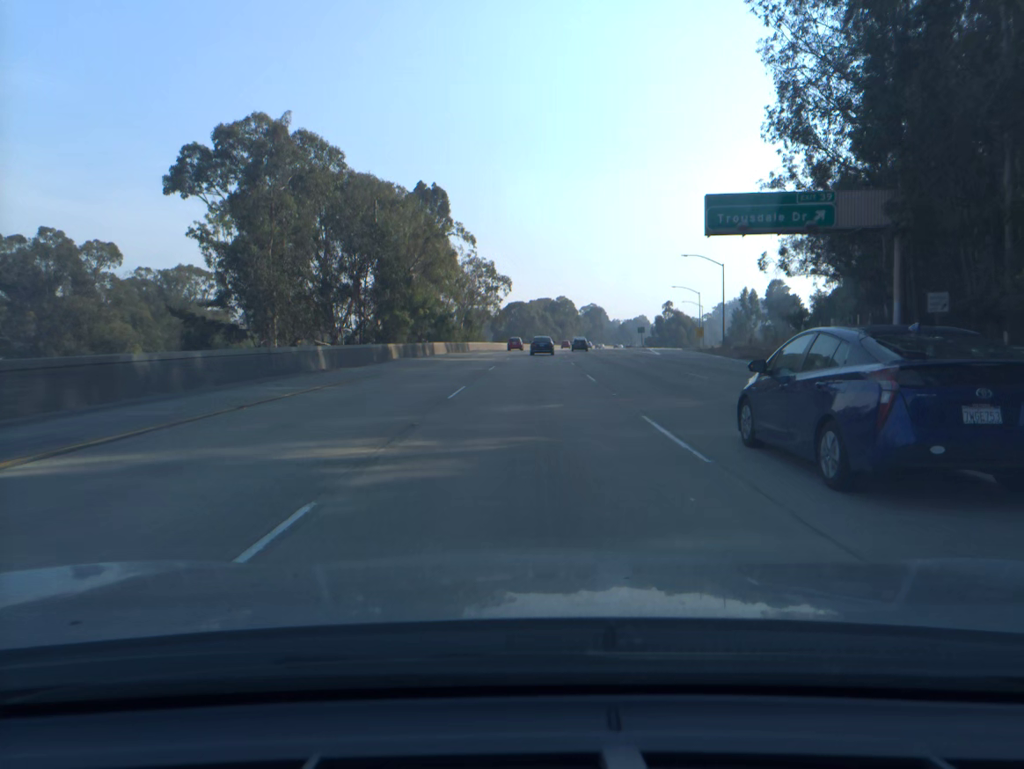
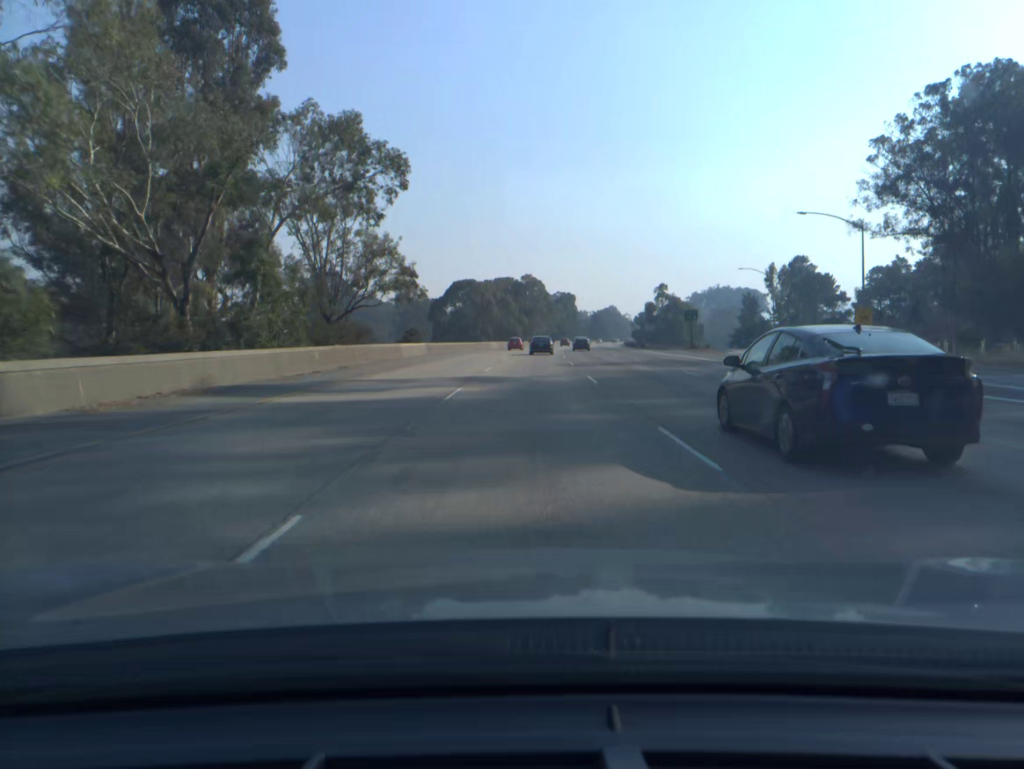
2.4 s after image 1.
(+1.8, +73.4) m; +3°
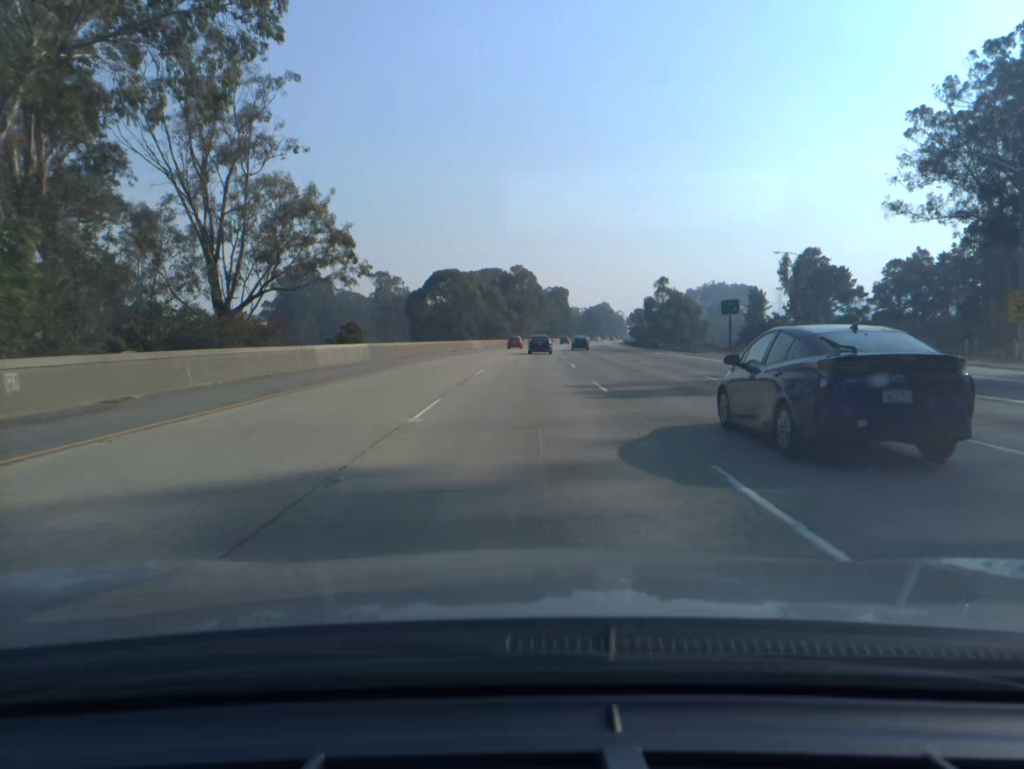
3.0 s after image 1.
(+0.1, +18.4) m; +1°
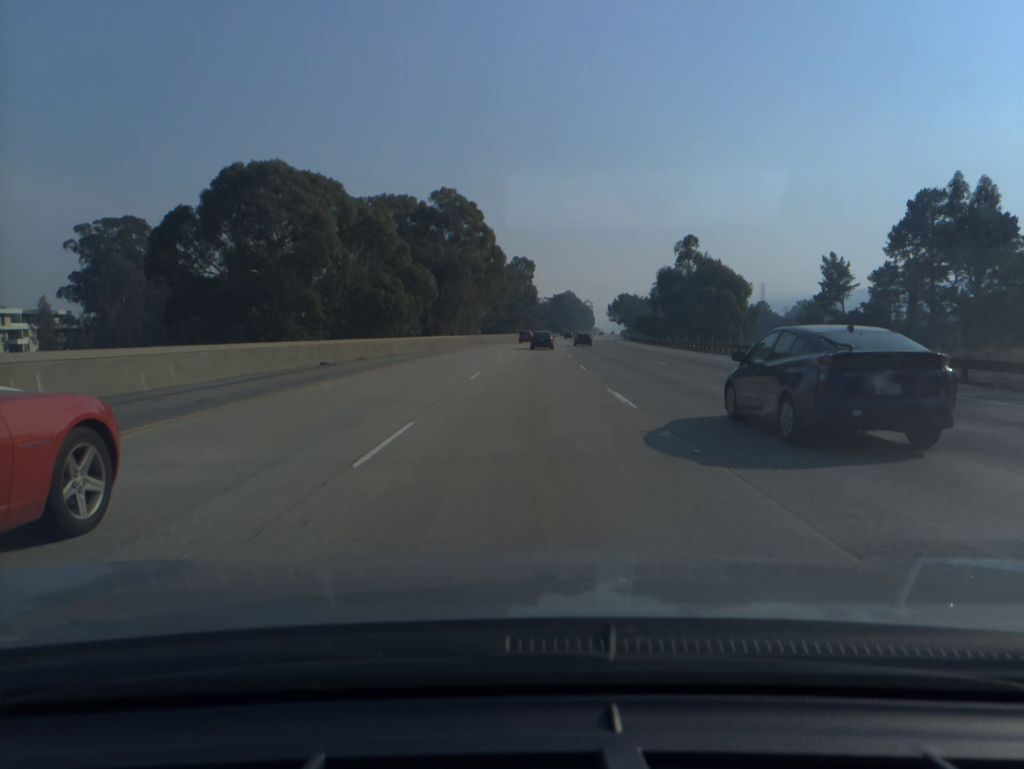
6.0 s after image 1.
(+2.5, +92.1) m; +3°
